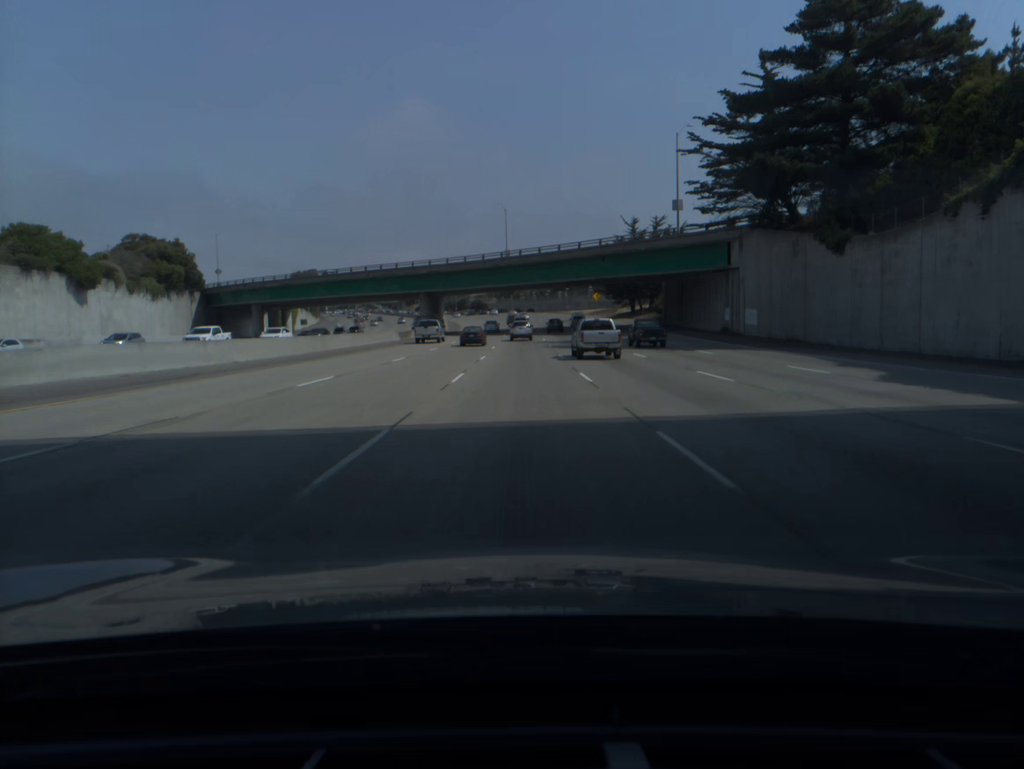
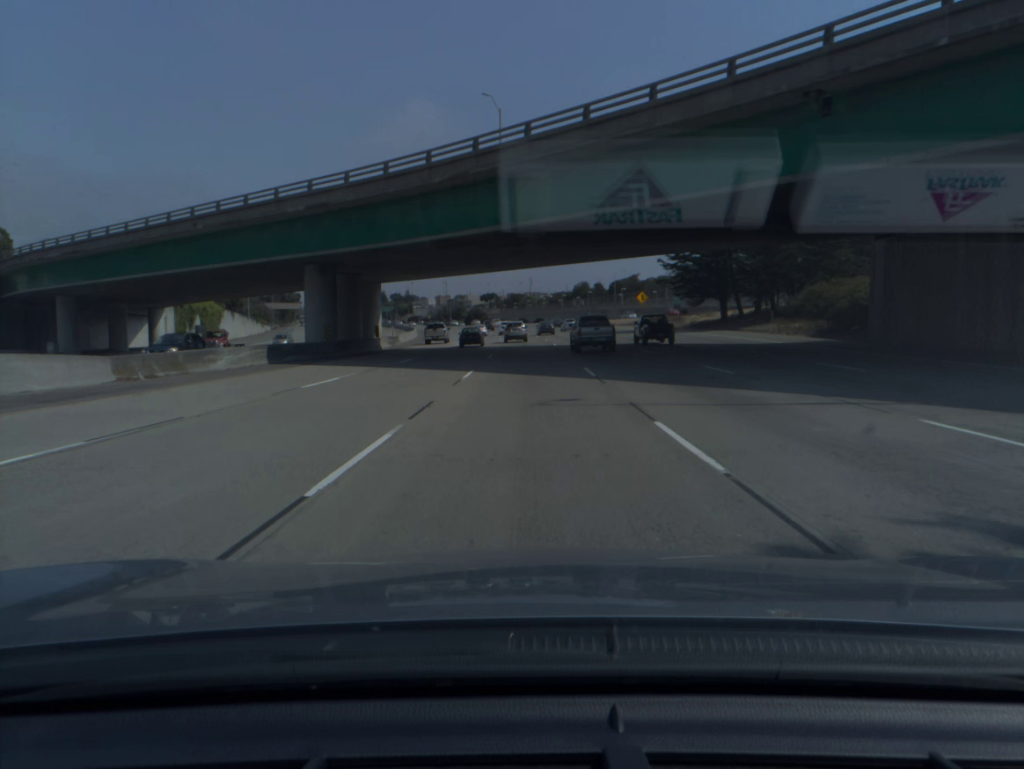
(-0.3, +56.3) m; -1°
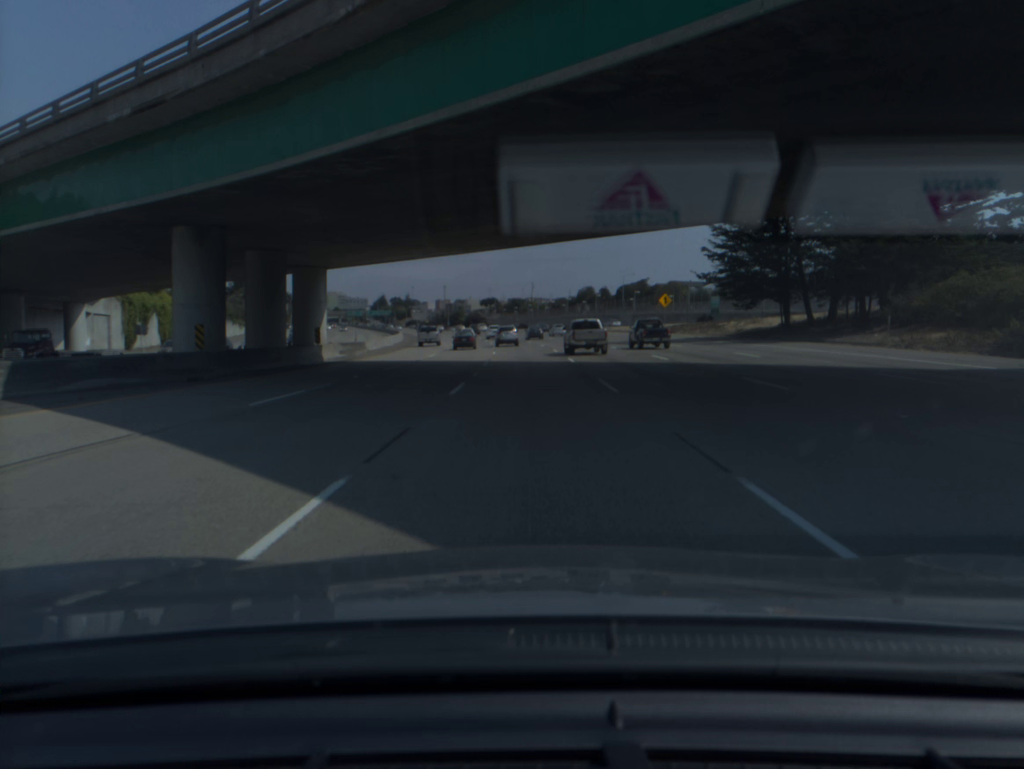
(0.0, +18.7) m; 0°
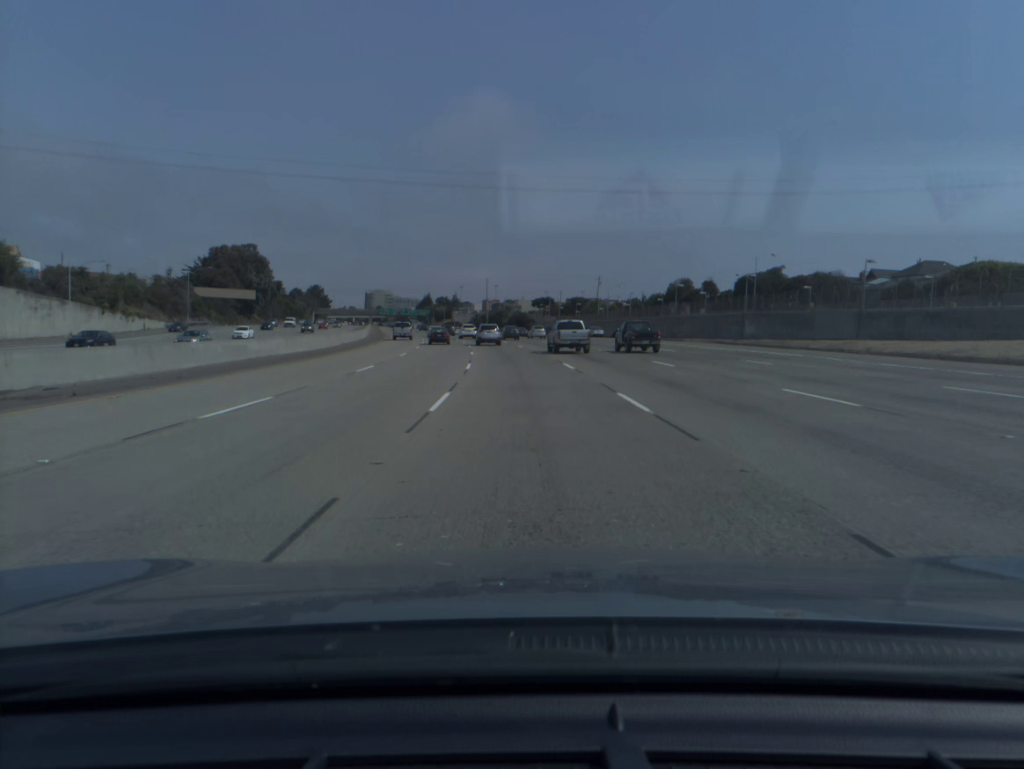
(-1.4, +74.4) m; -4°
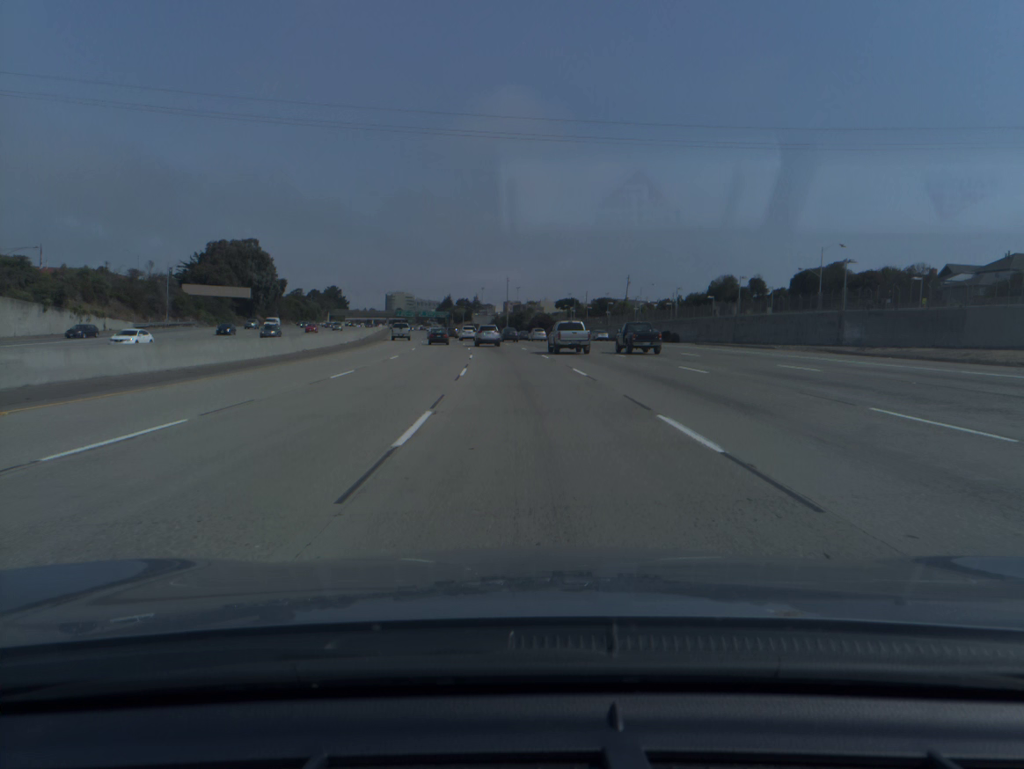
(-0.3, +18.5) m; -2°
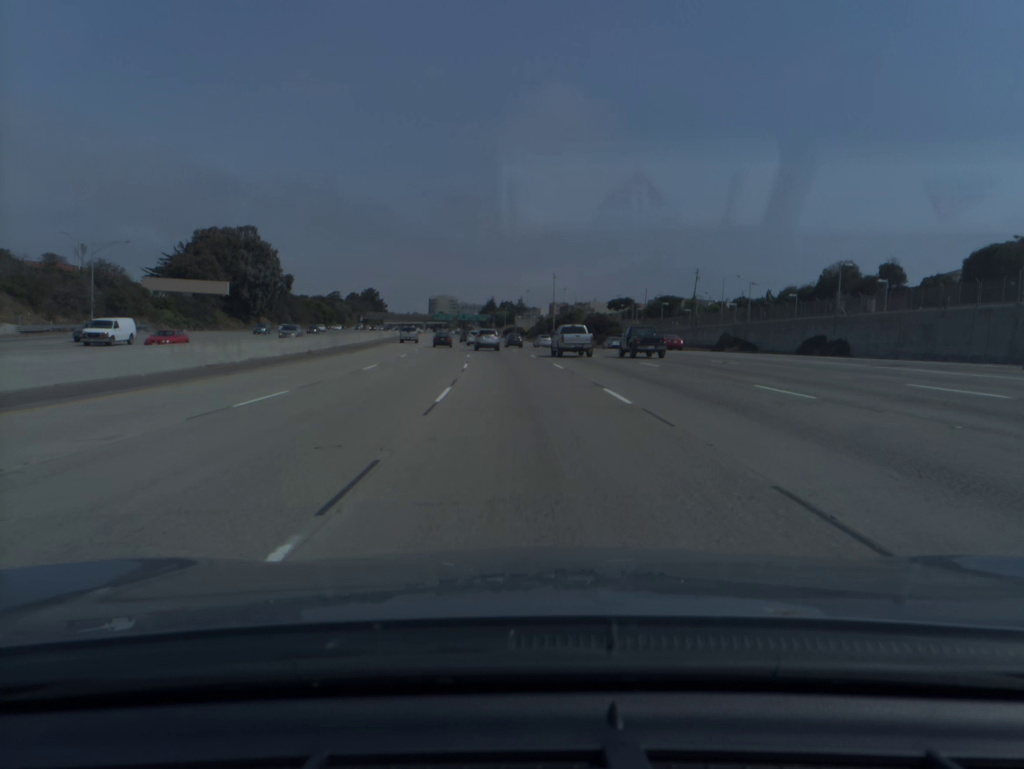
(-1.0, +36.8) m; -3°
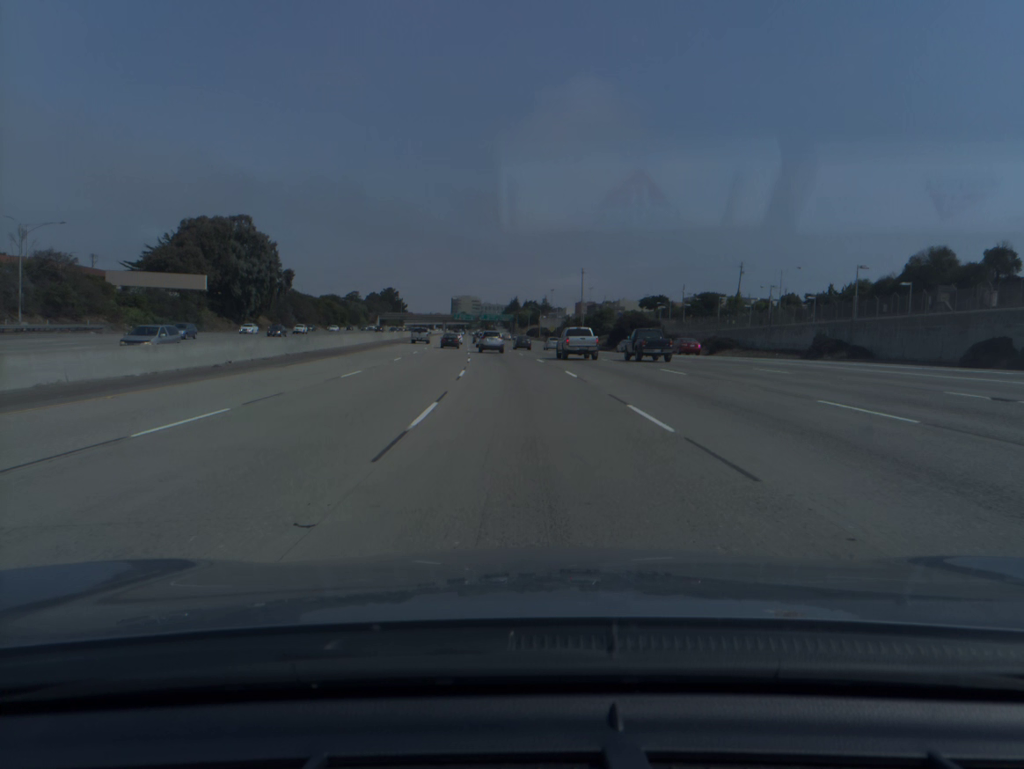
(-0.3, +18.3) m; -2°
